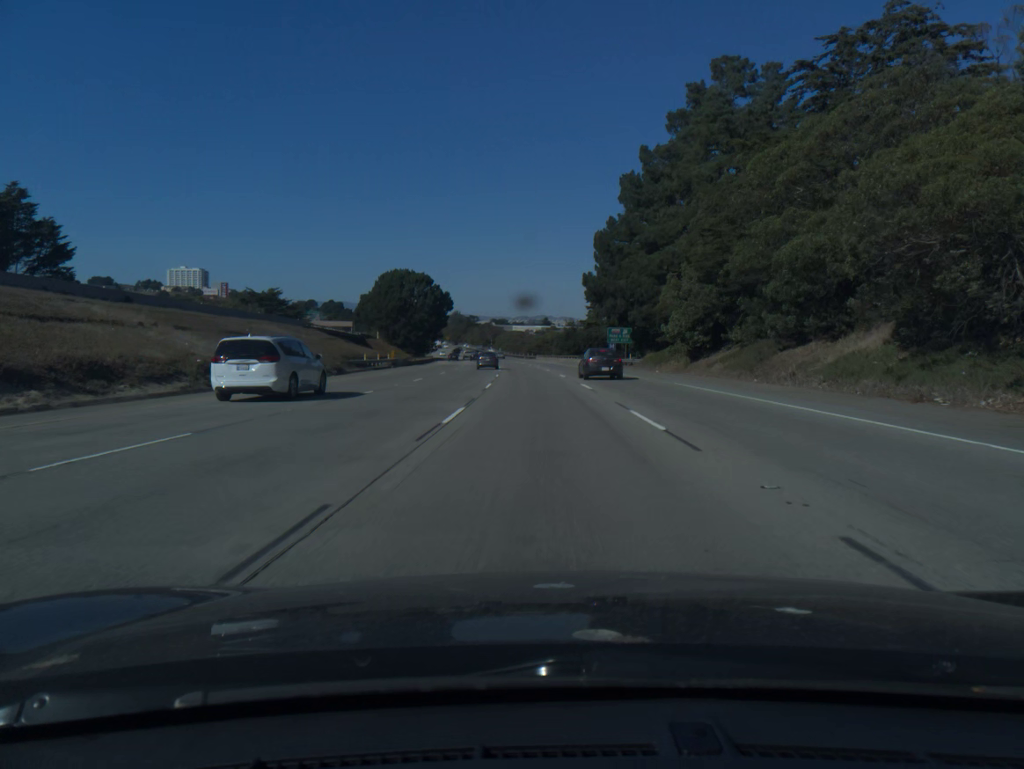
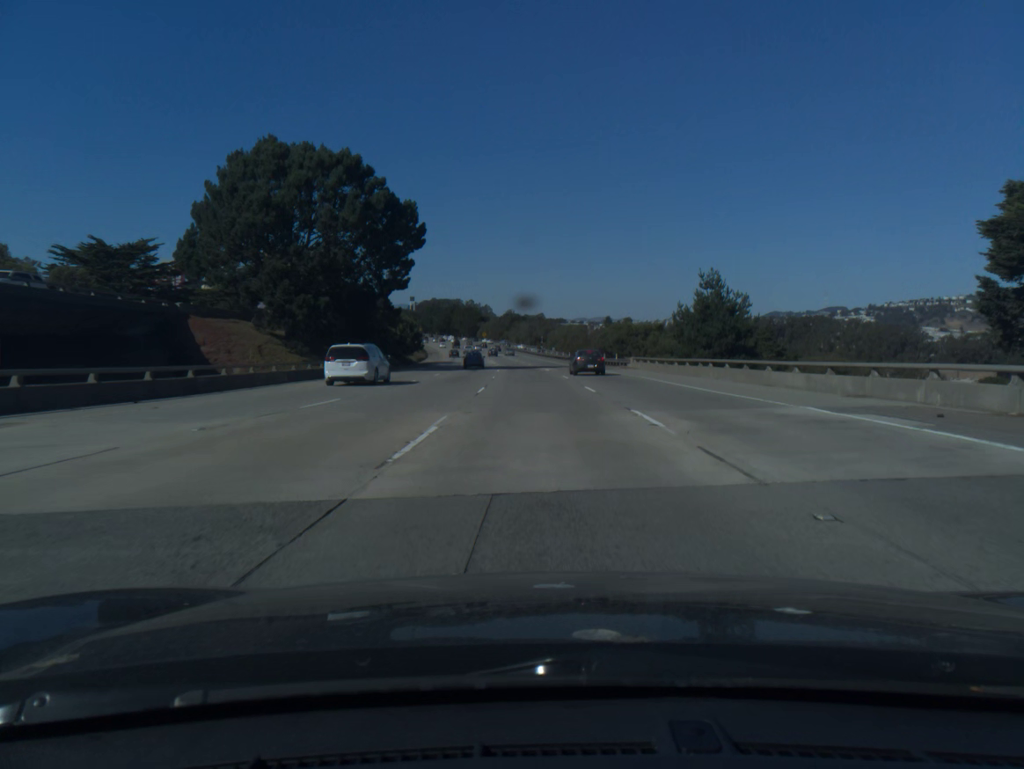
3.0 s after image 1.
(-3.3, +90.1) m; -4°
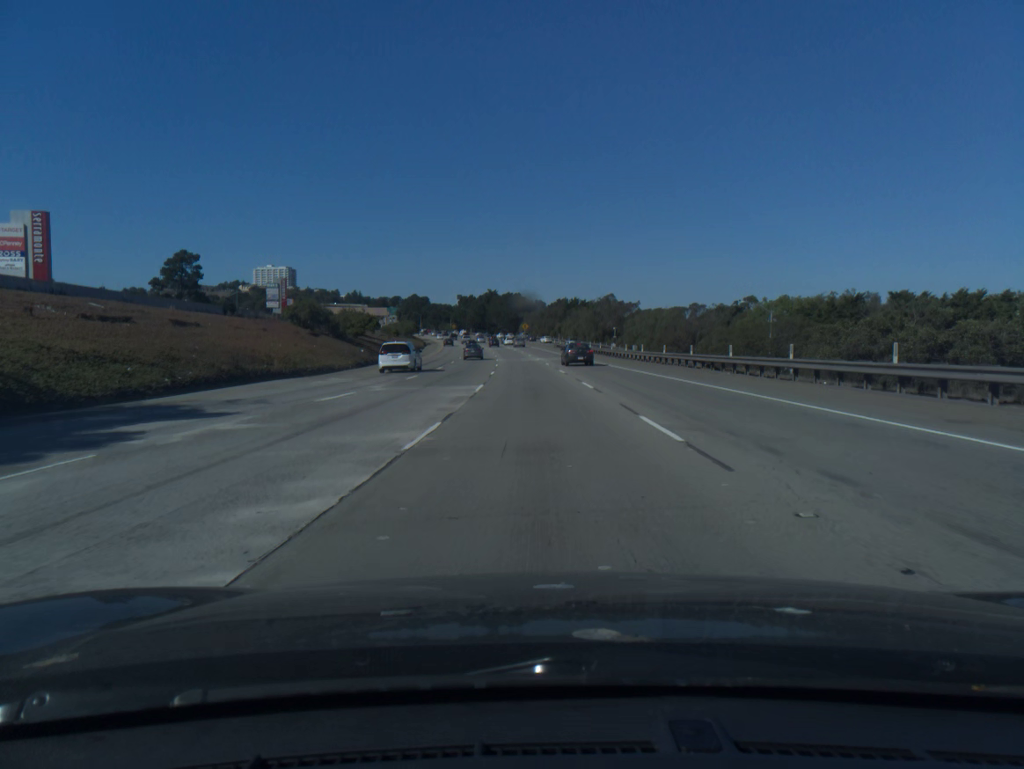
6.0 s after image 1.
(-3.2, +90.0) m; -4°
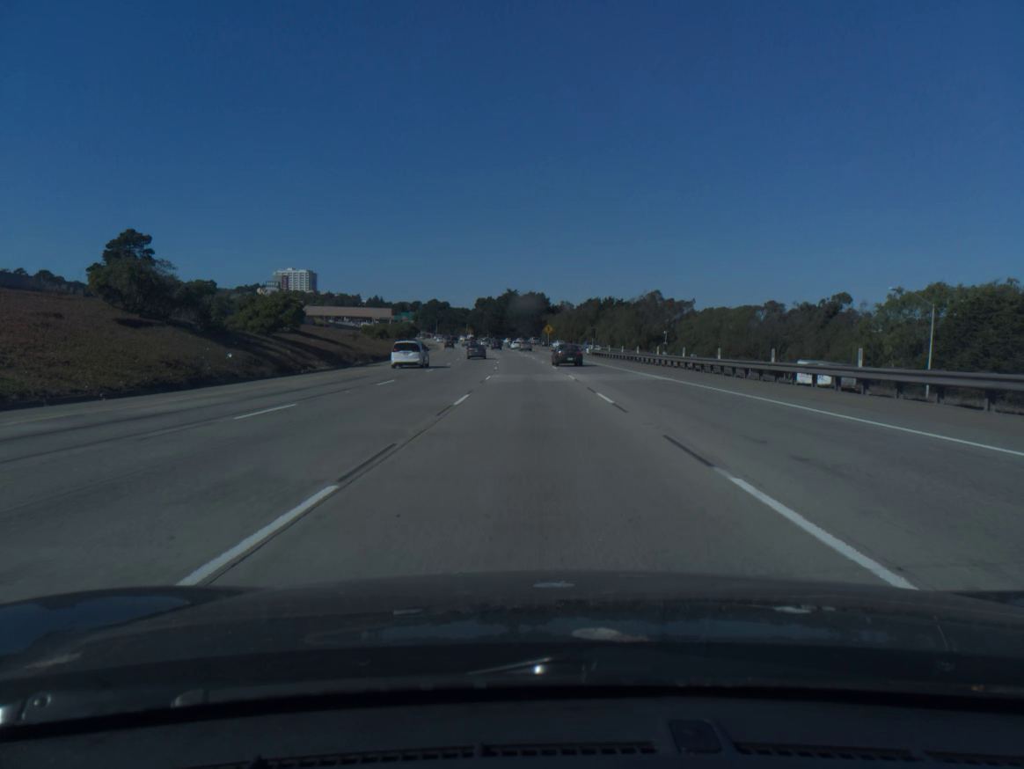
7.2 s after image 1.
(-0.5, +35.9) m; -2°
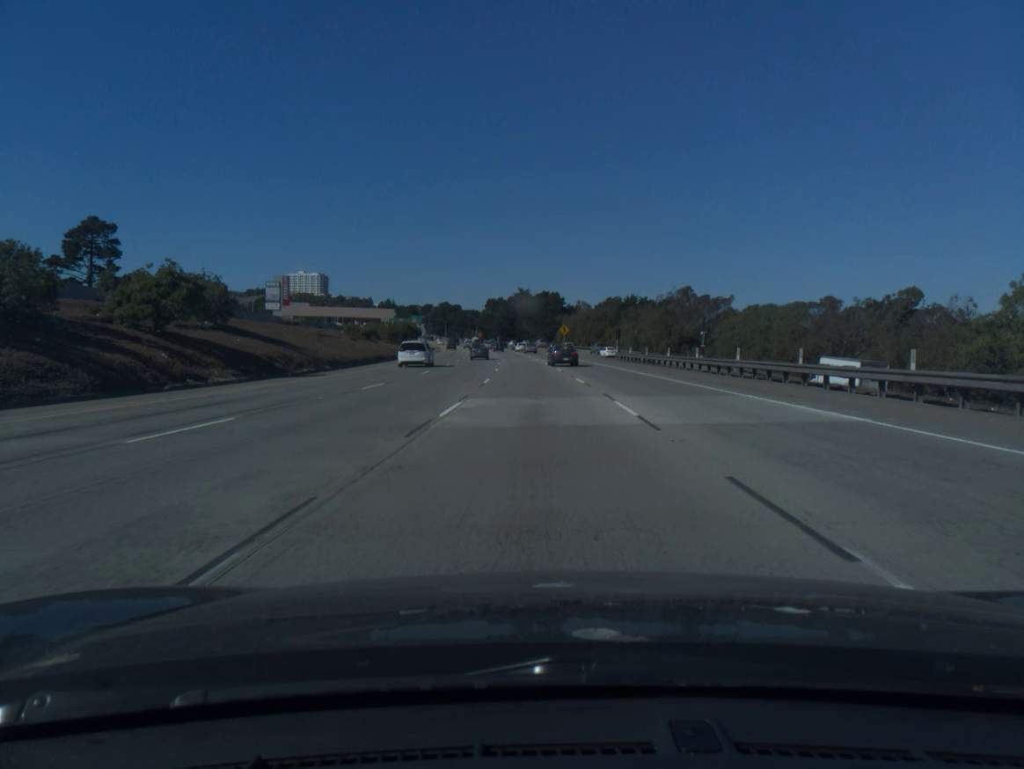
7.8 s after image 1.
(-0.1, +17.9) m; -1°
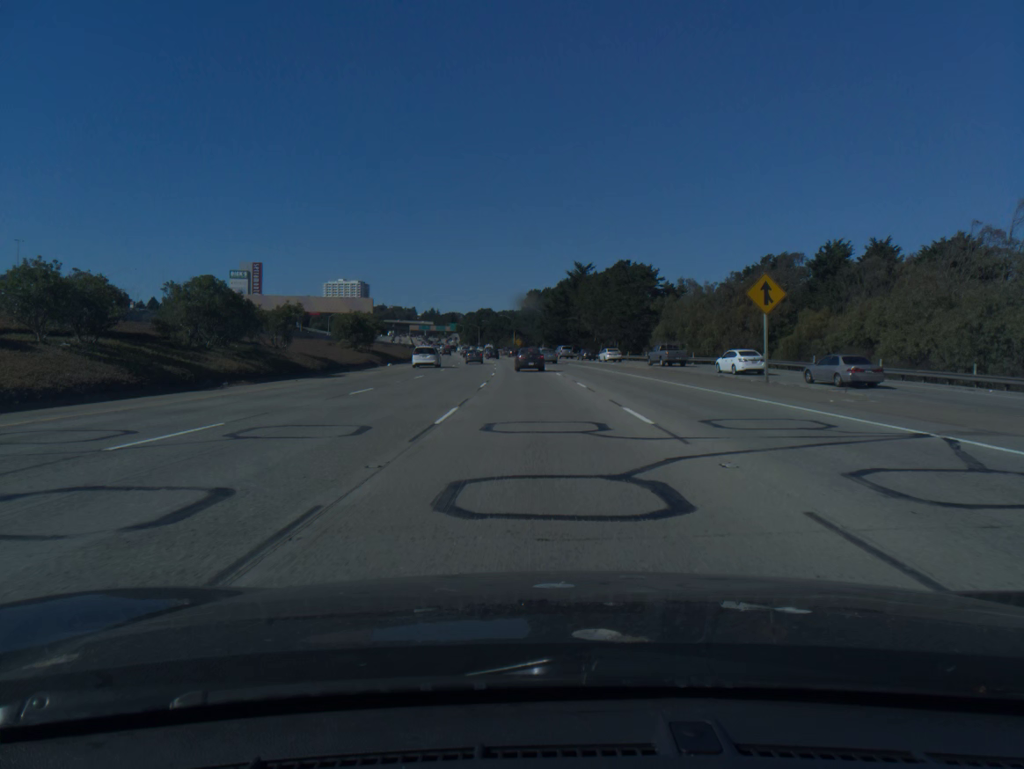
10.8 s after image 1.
(-3.2, +88.9) m; -4°
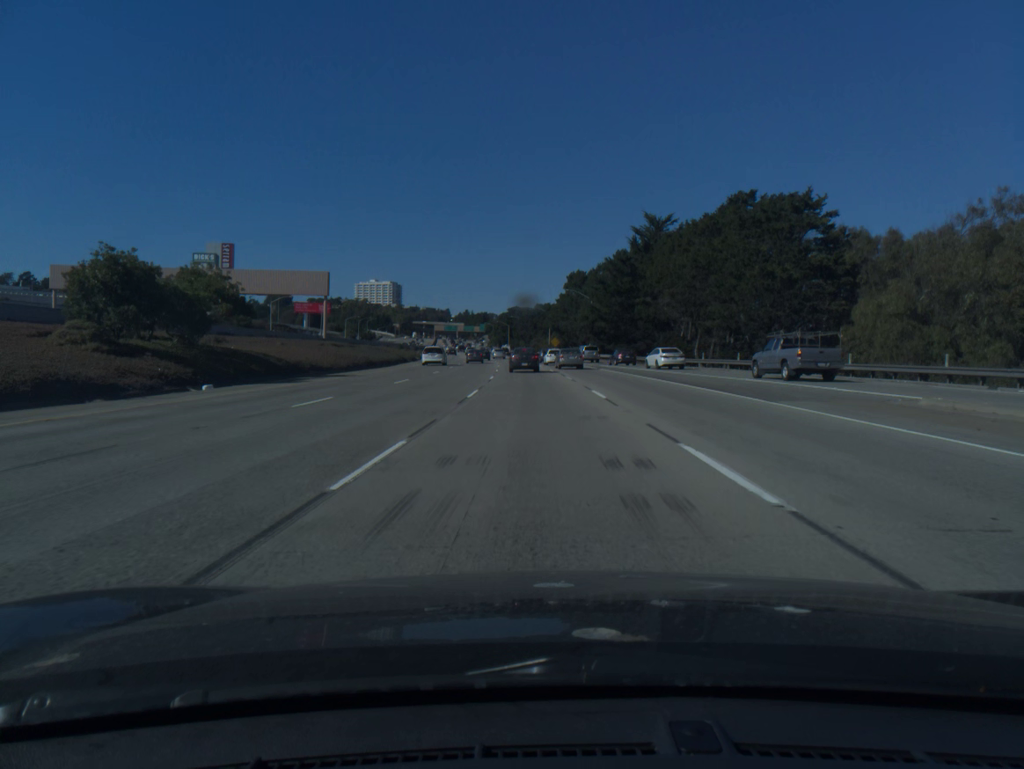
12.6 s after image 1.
(-1.1, +50.8) m; -3°
